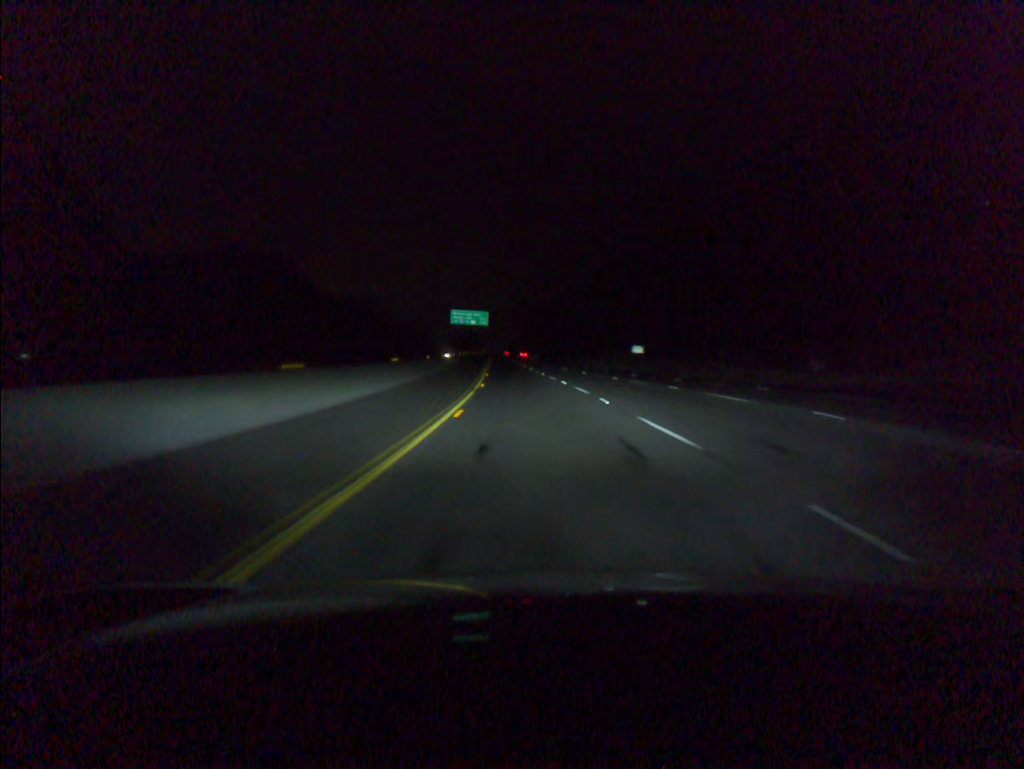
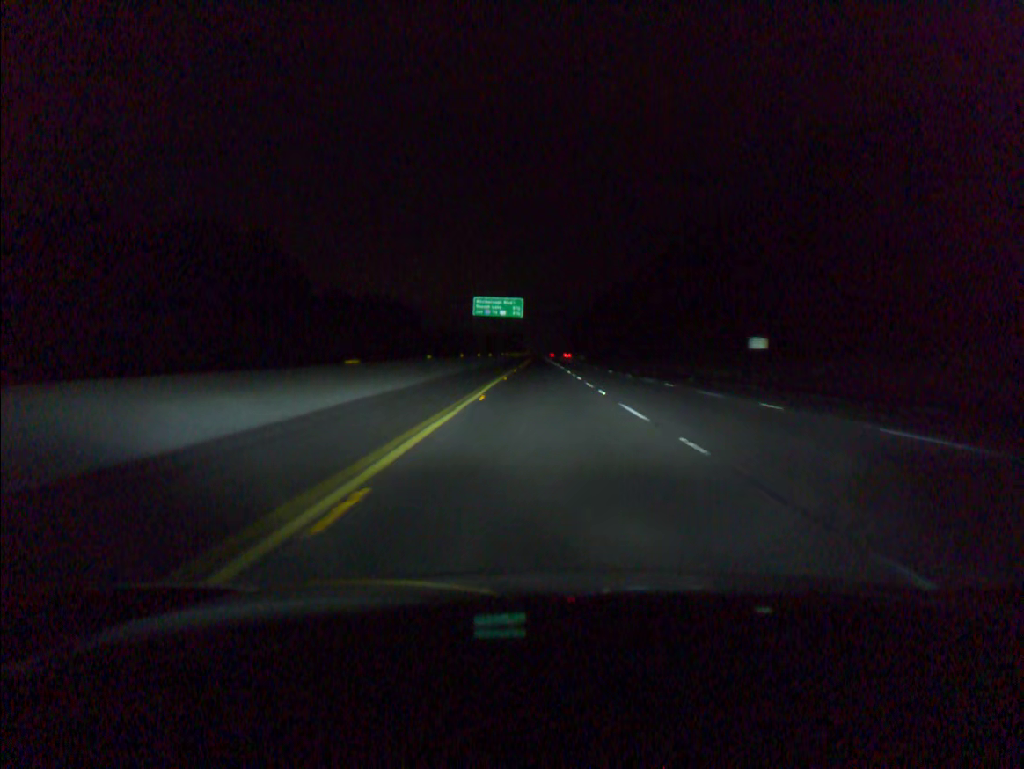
(-1.2, +39.2) m; -3°
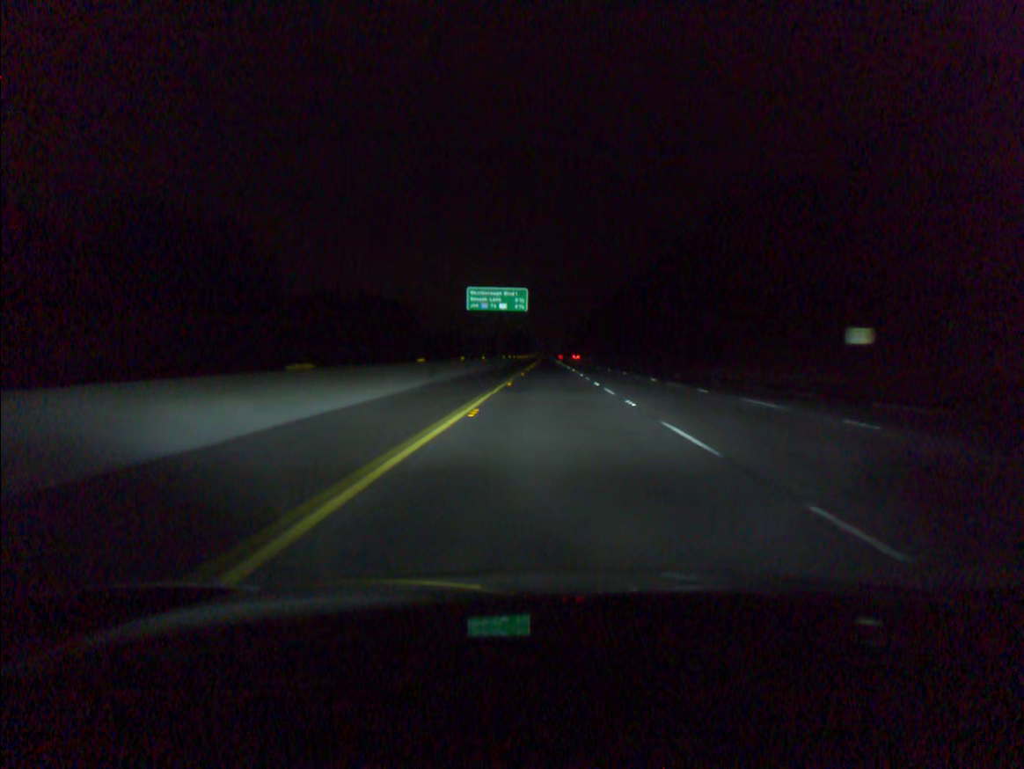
(-0.1, +19.6) m; -1°
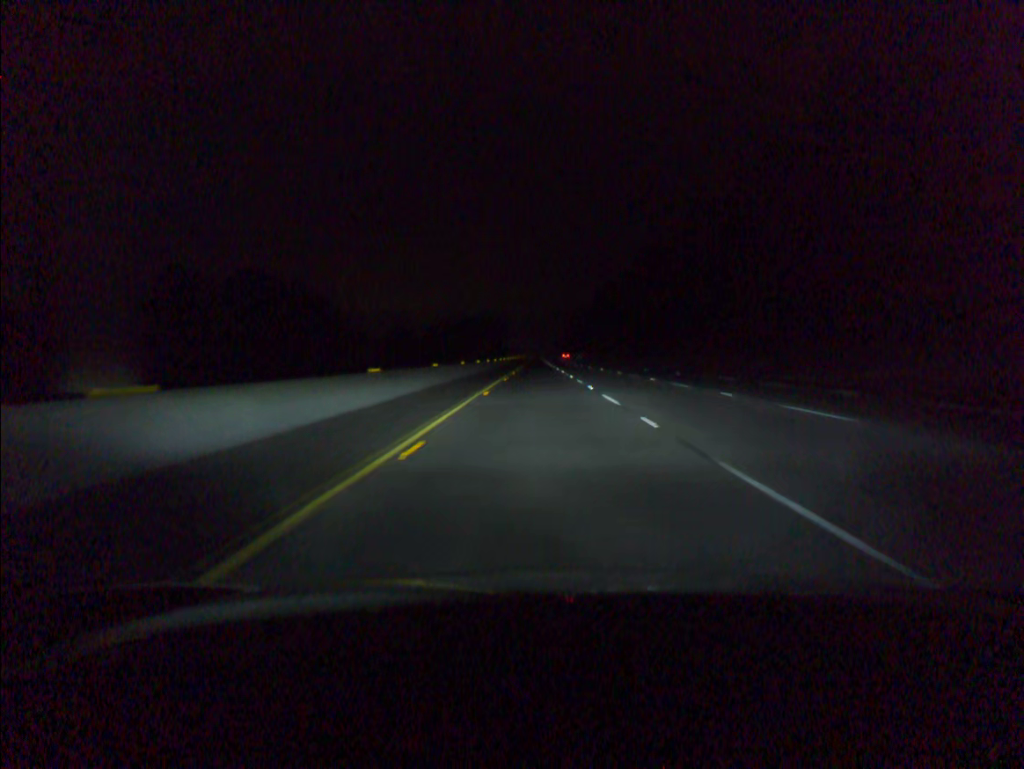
(+0.6, +78.5) m; +1°
